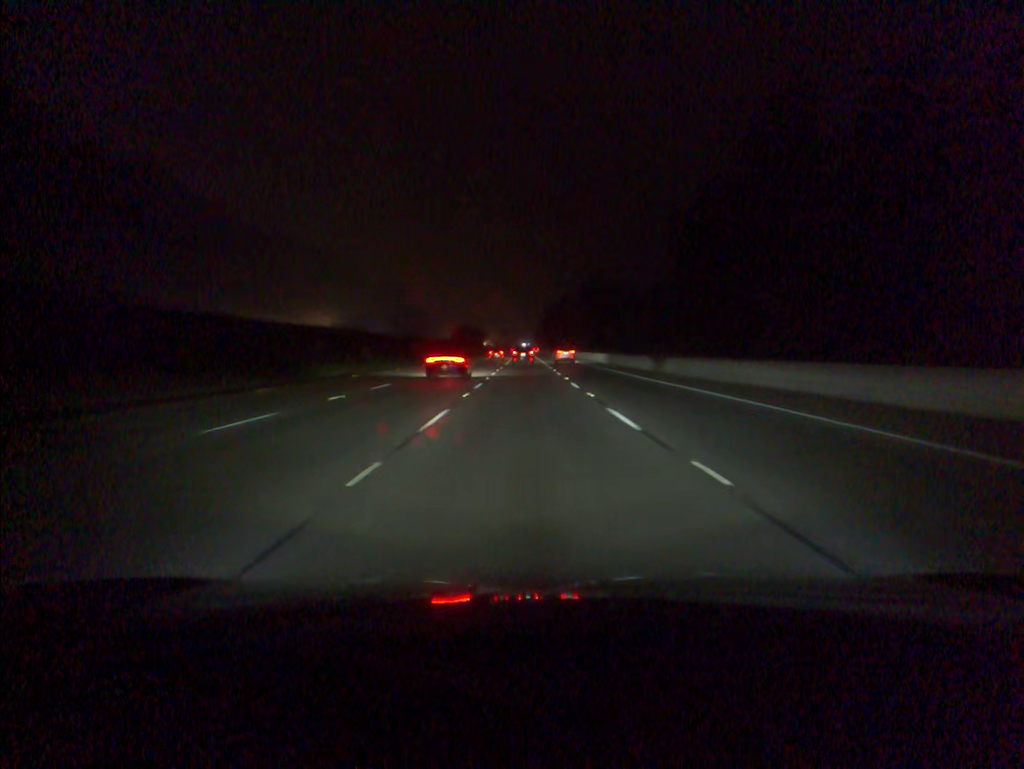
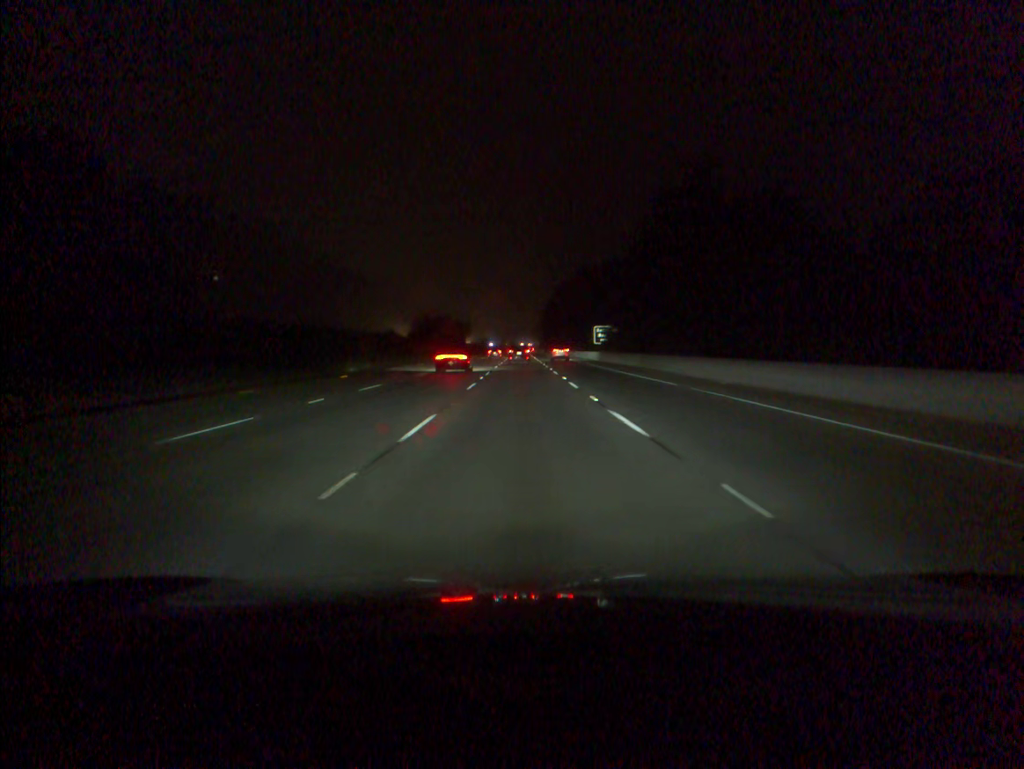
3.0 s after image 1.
(+0.2, +89.1) m; 0°
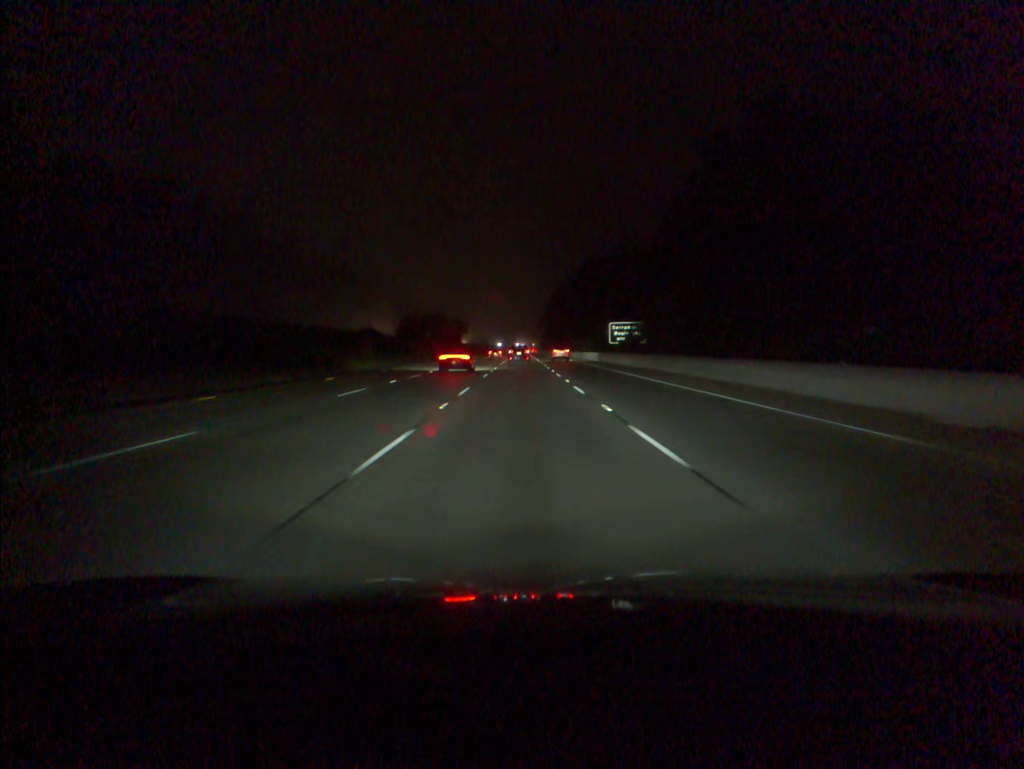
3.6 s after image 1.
(0.0, +17.7) m; 0°
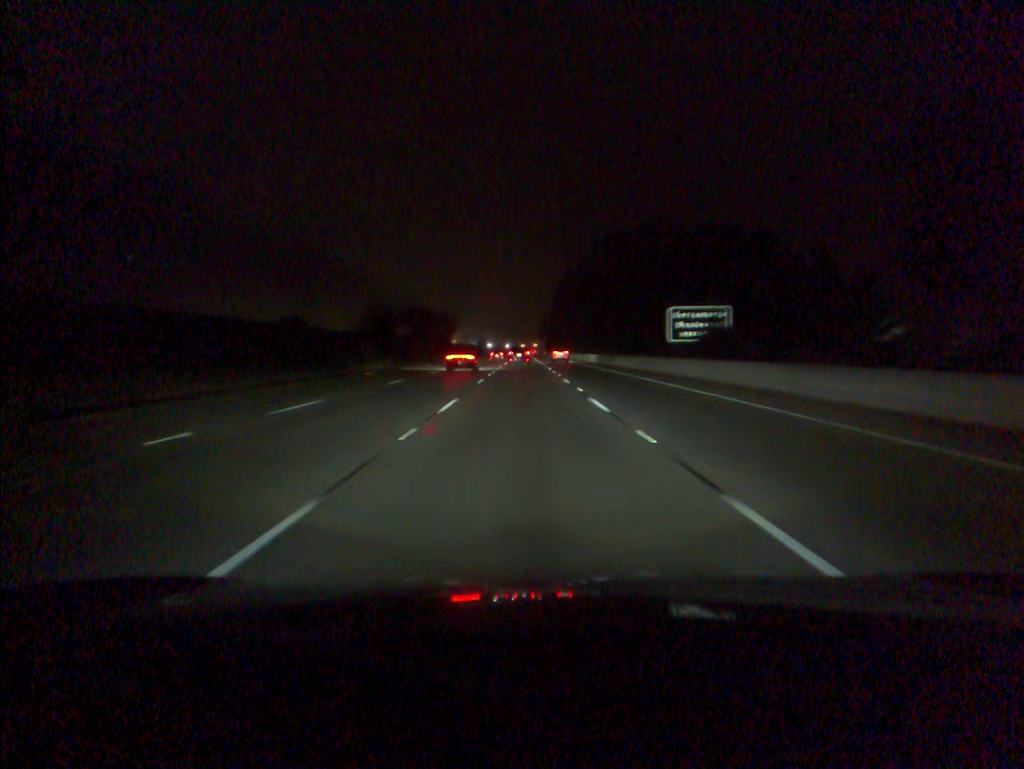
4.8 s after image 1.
(-0.1, +35.4) m; 0°
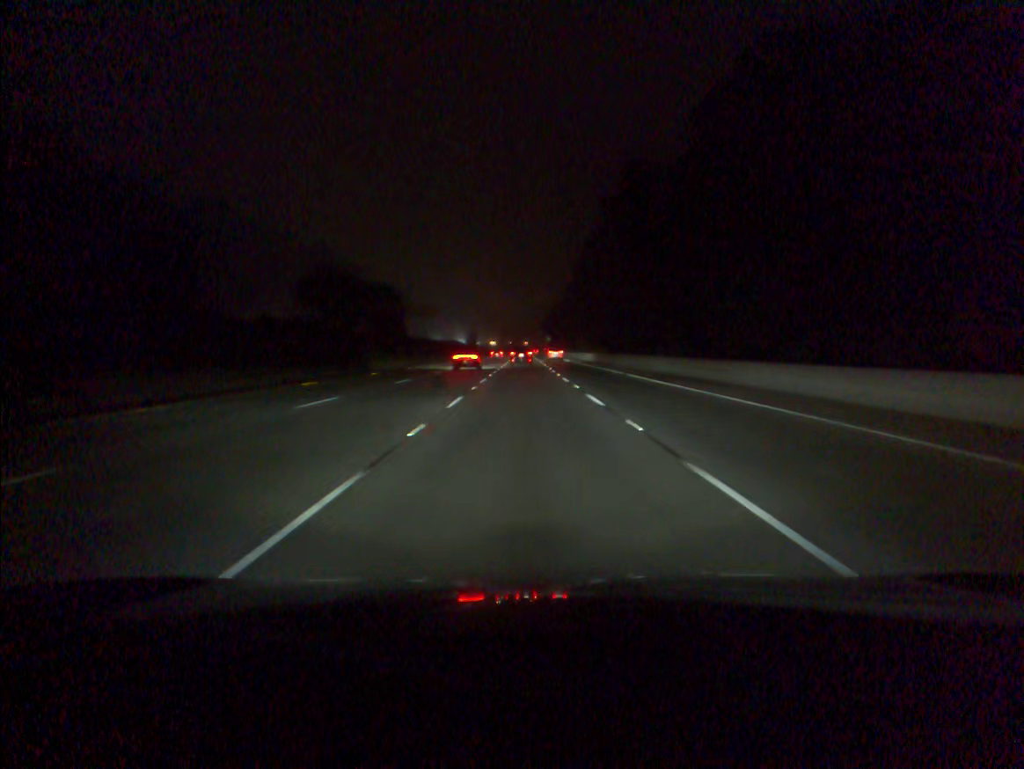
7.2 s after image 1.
(0.0, +71.0) m; 0°
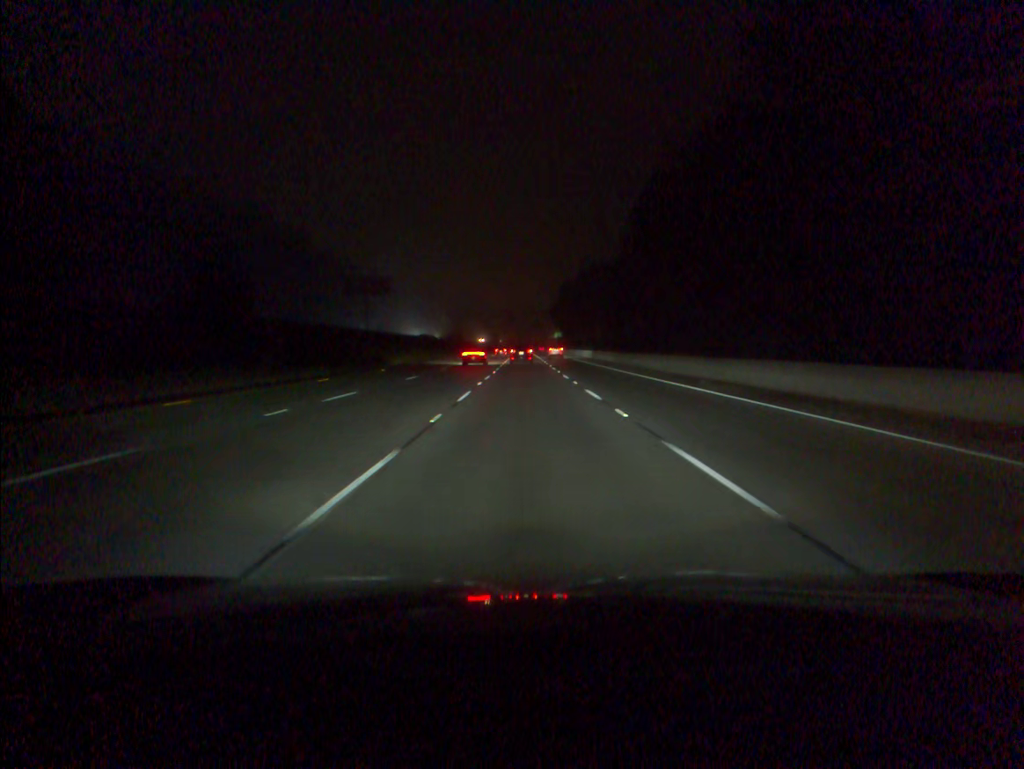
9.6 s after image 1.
(0.0, +71.2) m; 0°
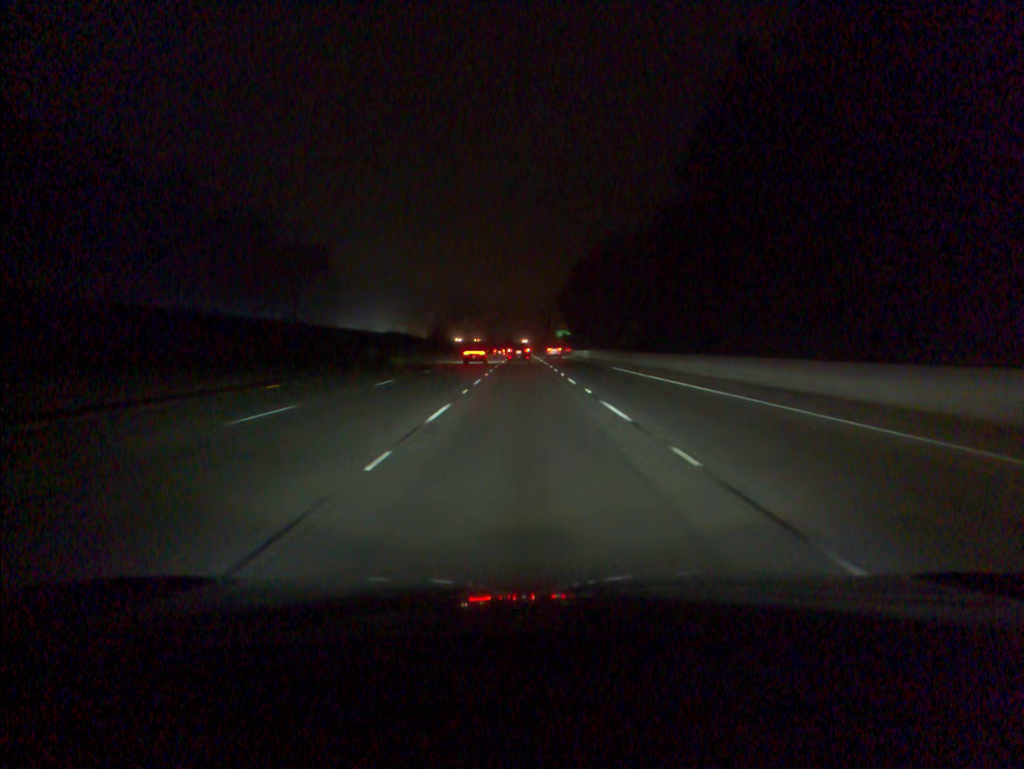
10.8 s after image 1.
(+0.1, +35.6) m; 0°
